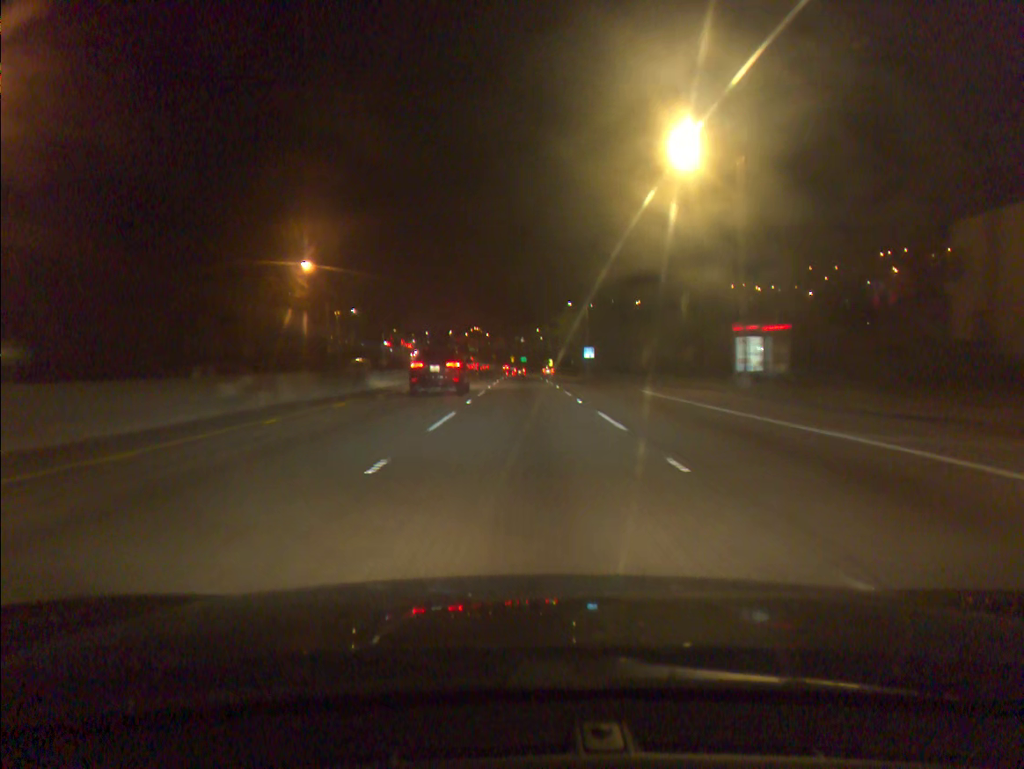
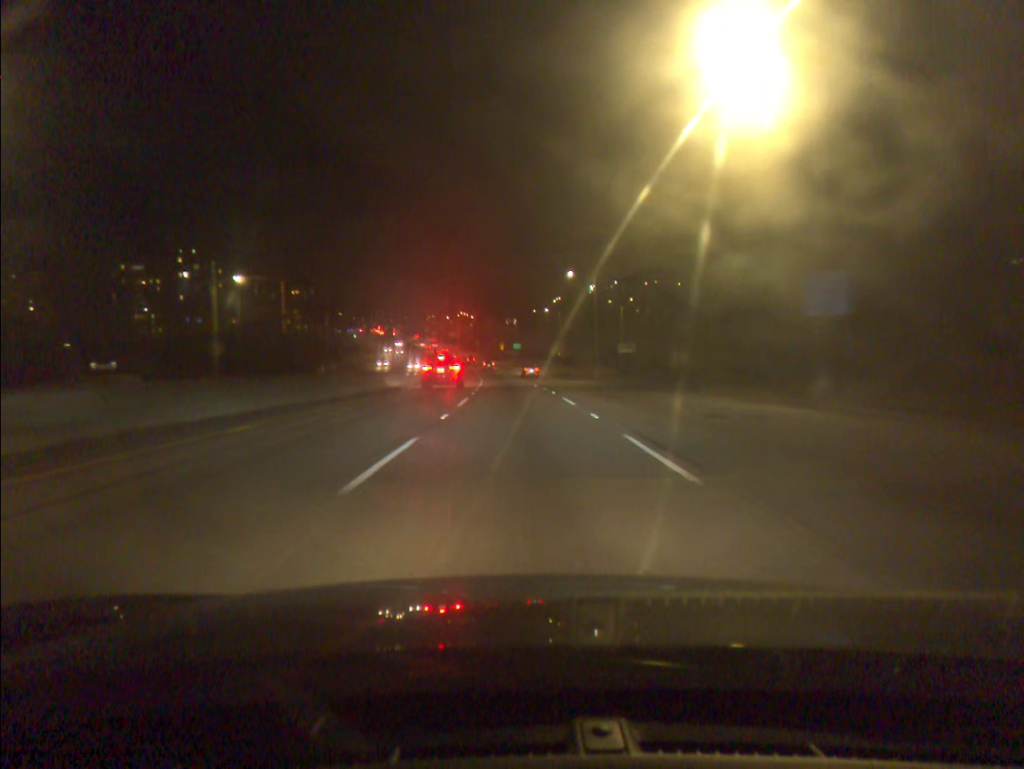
(+0.1, +80.0) m; +1°
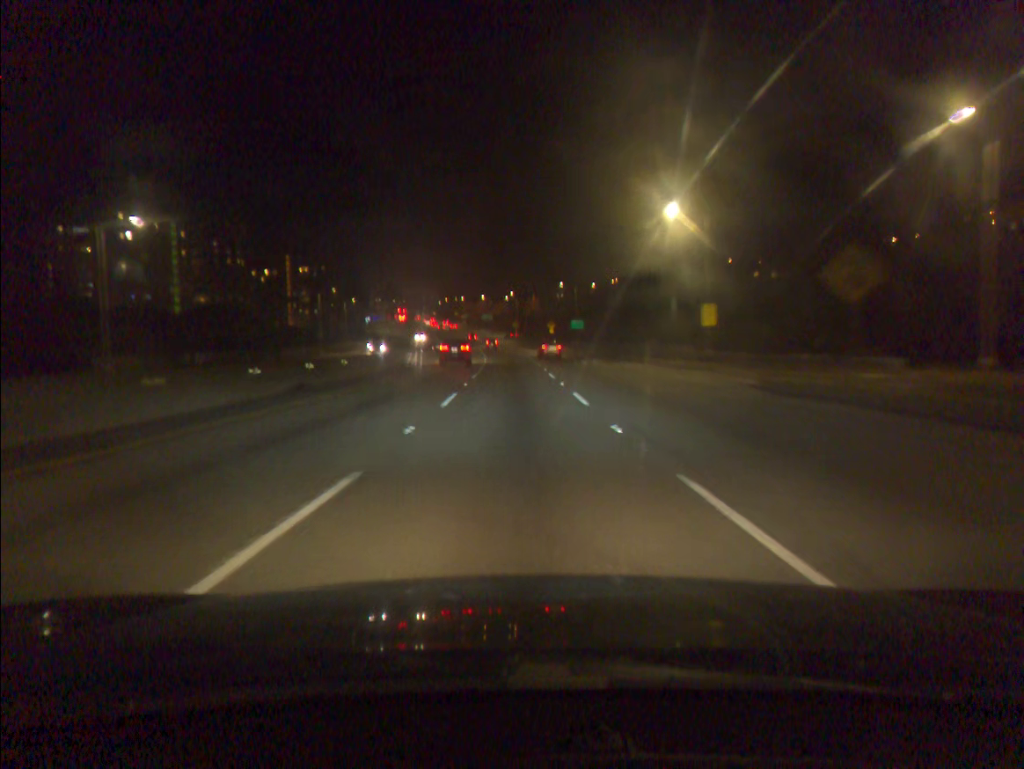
(-2.1, +78.2) m; -3°
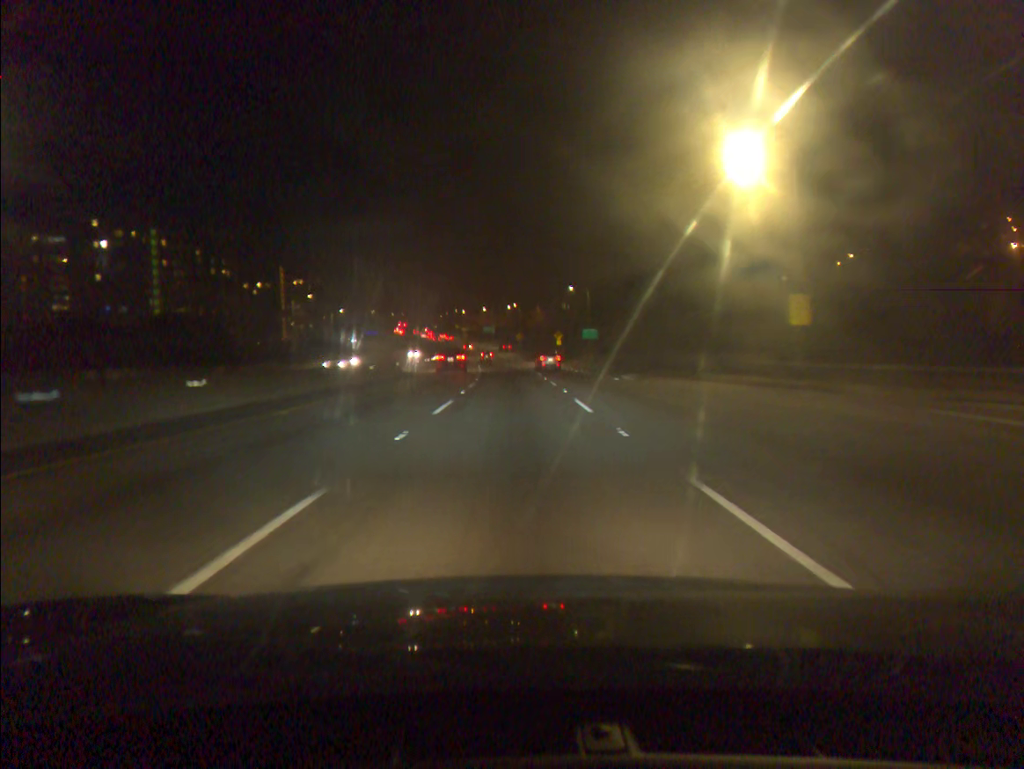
(0.0, +15.5) m; 0°
